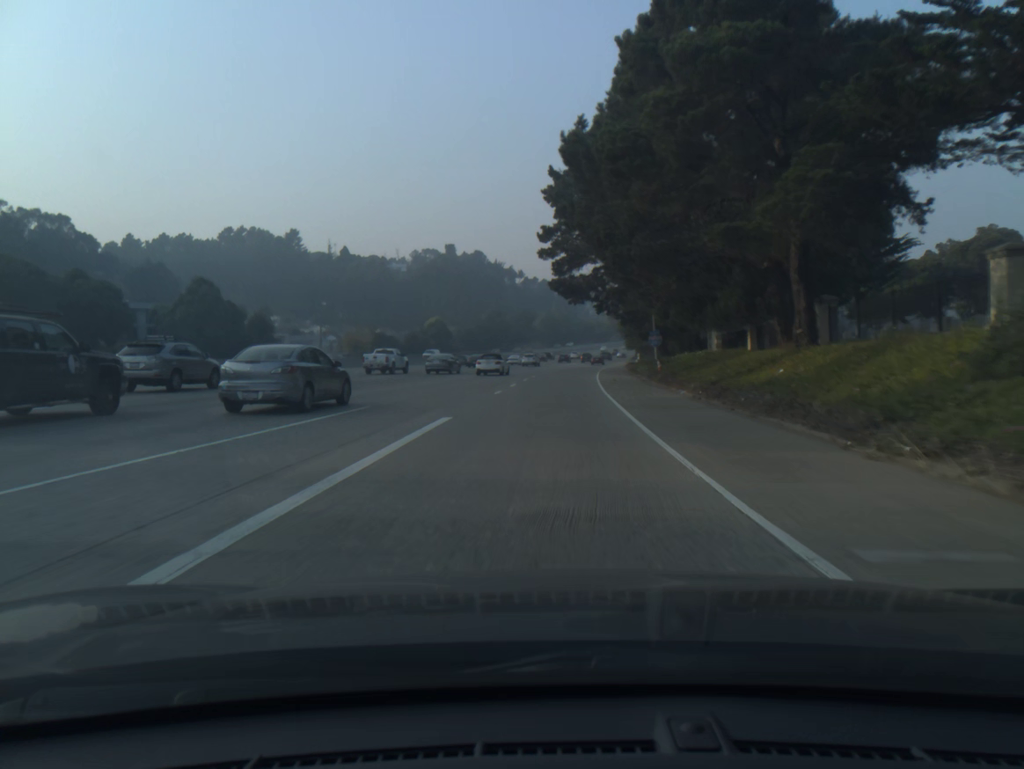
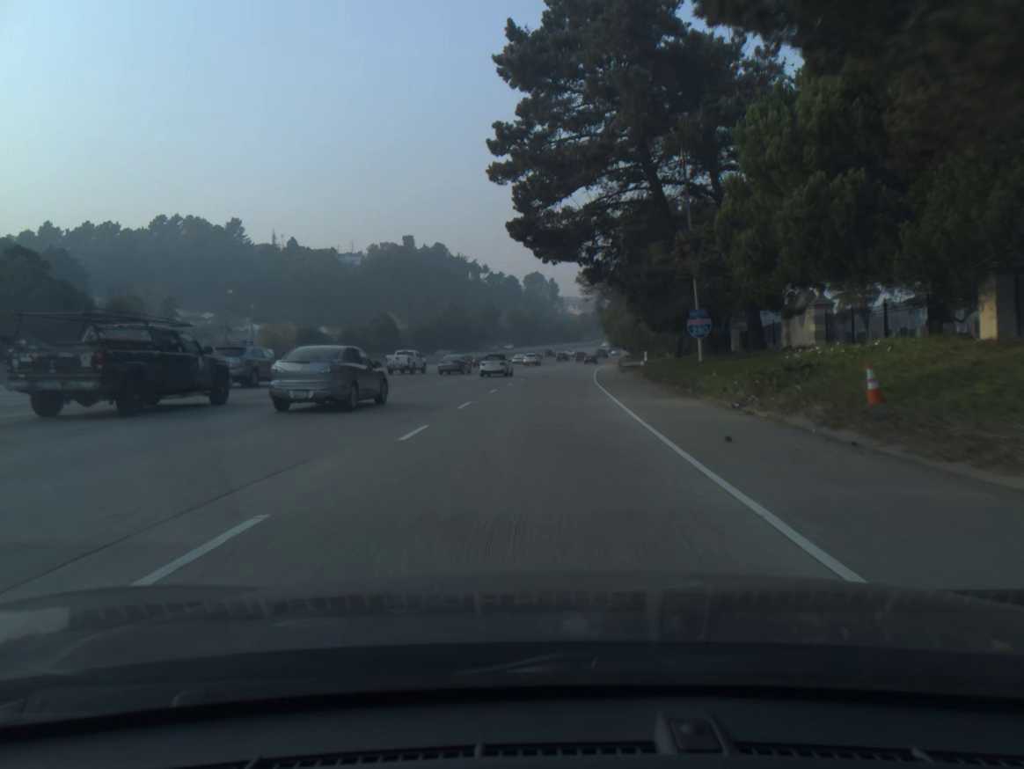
(+0.6, +28.7) m; +2°
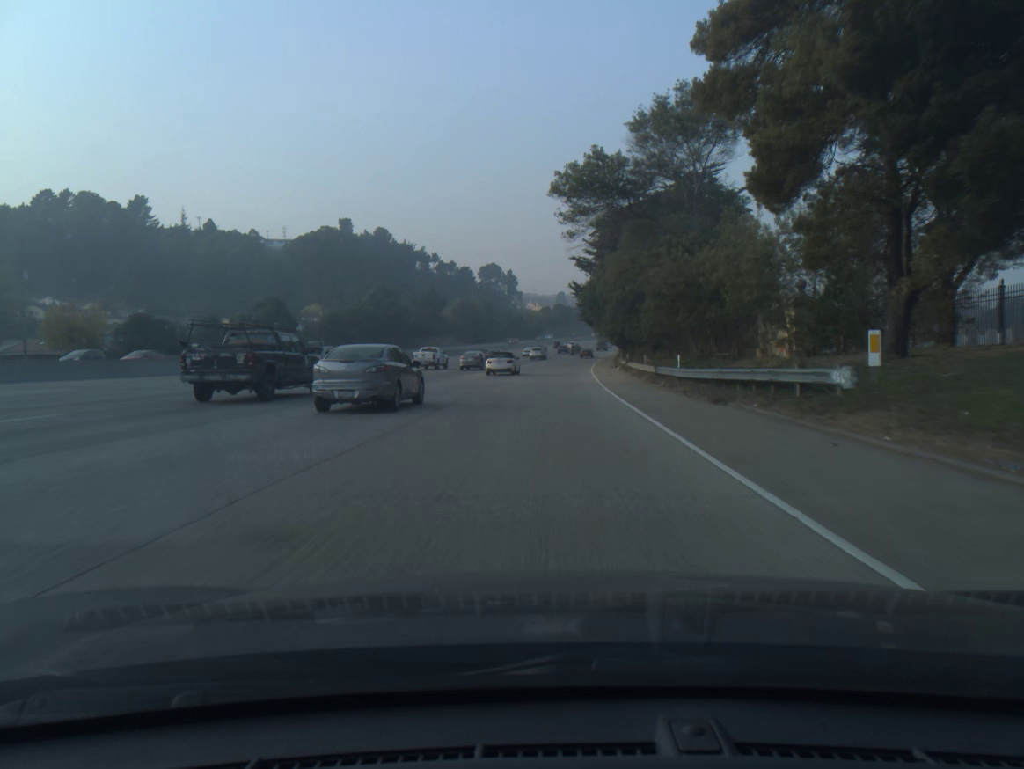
(+1.1, +44.0) m; +3°
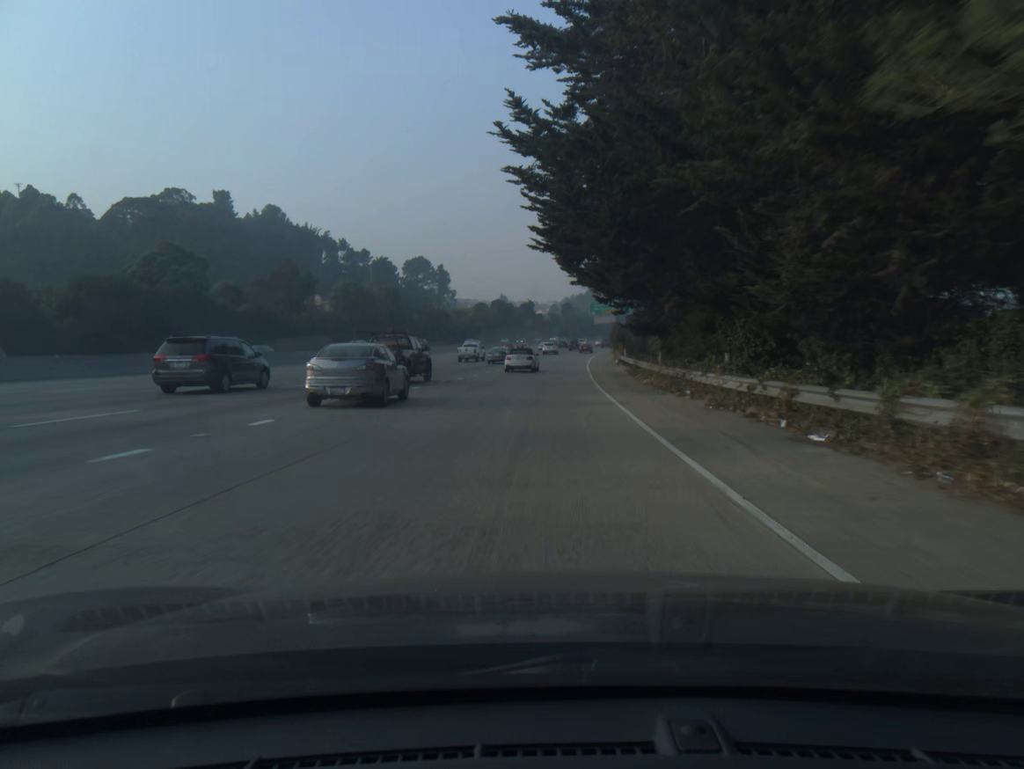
(+2.9, +71.3) m; +4°
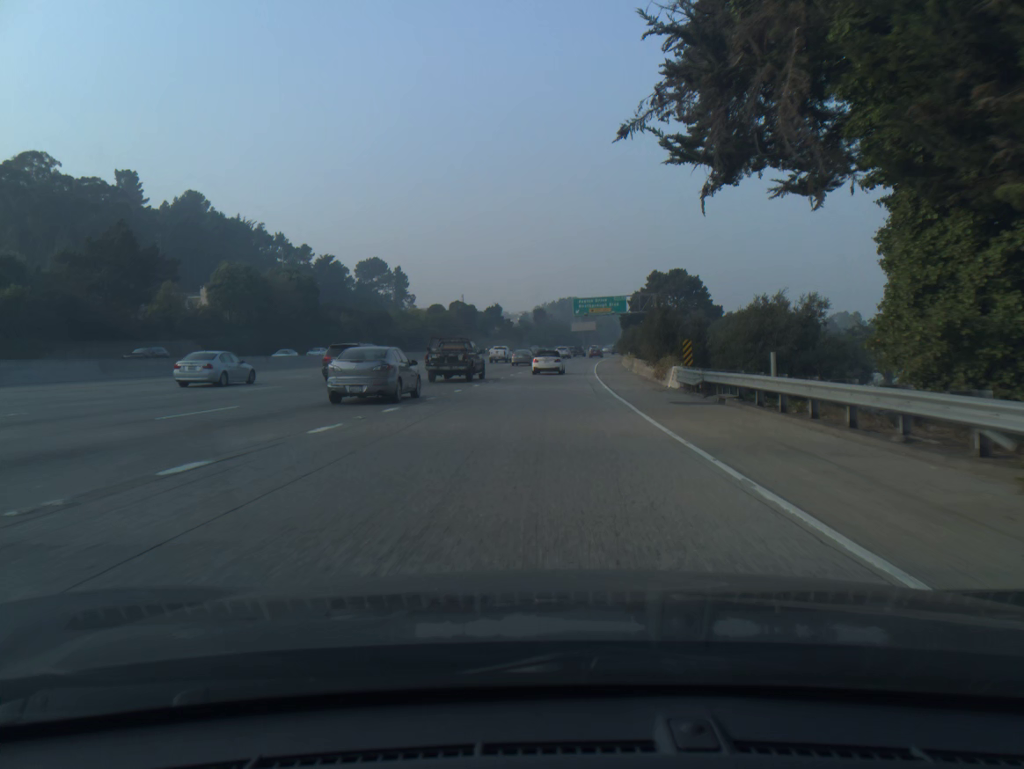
(+0.6, +41.4) m; +2°
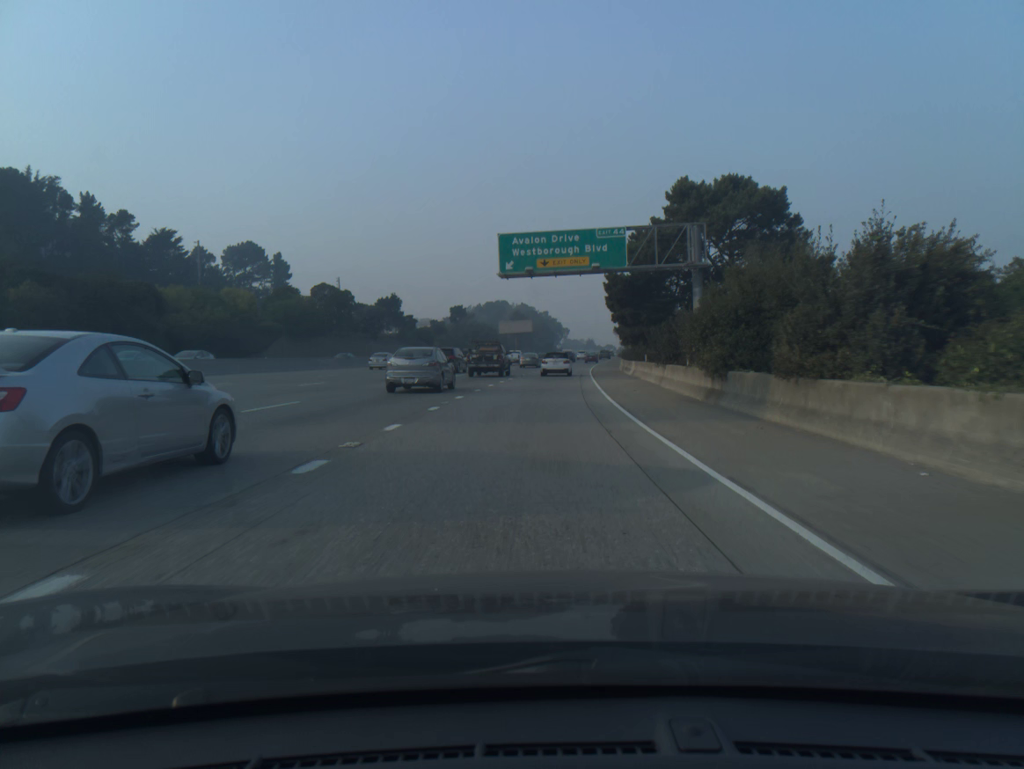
(+2.8, +68.3) m; +5°
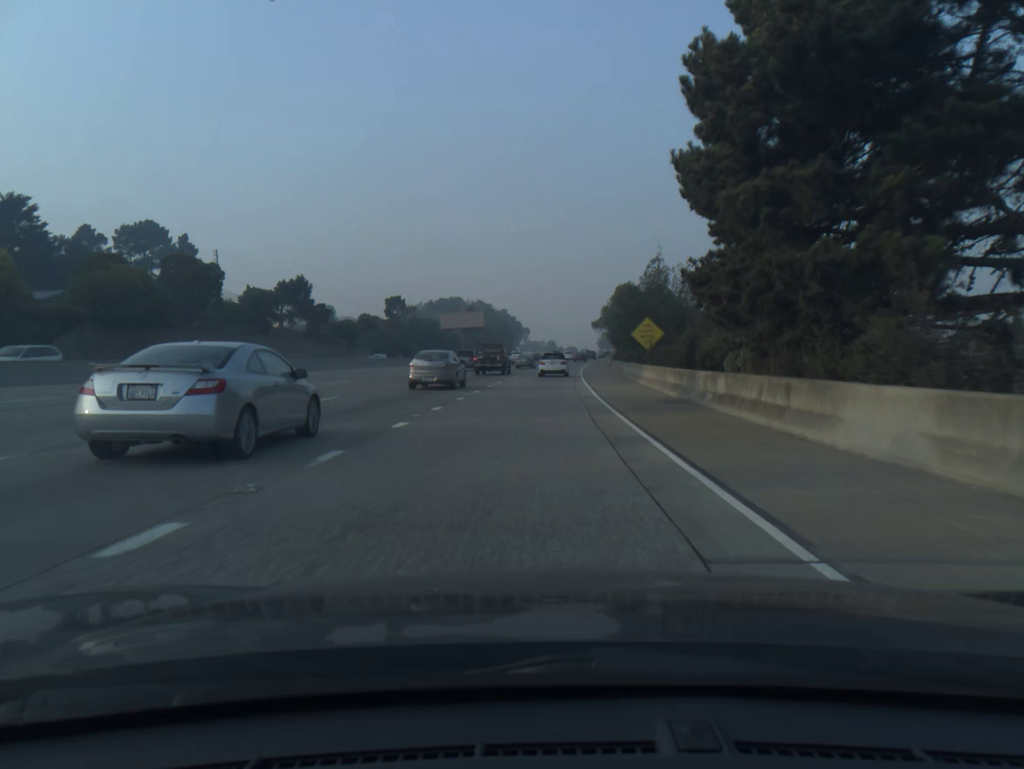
(+1.0, +39.4) m; +3°
